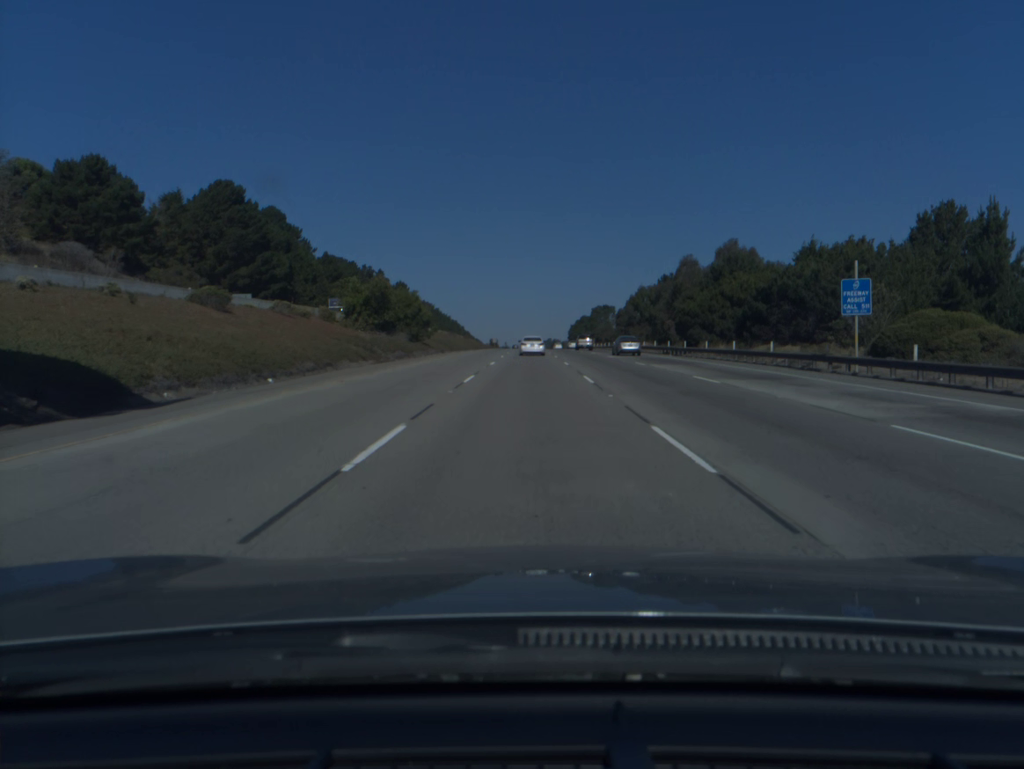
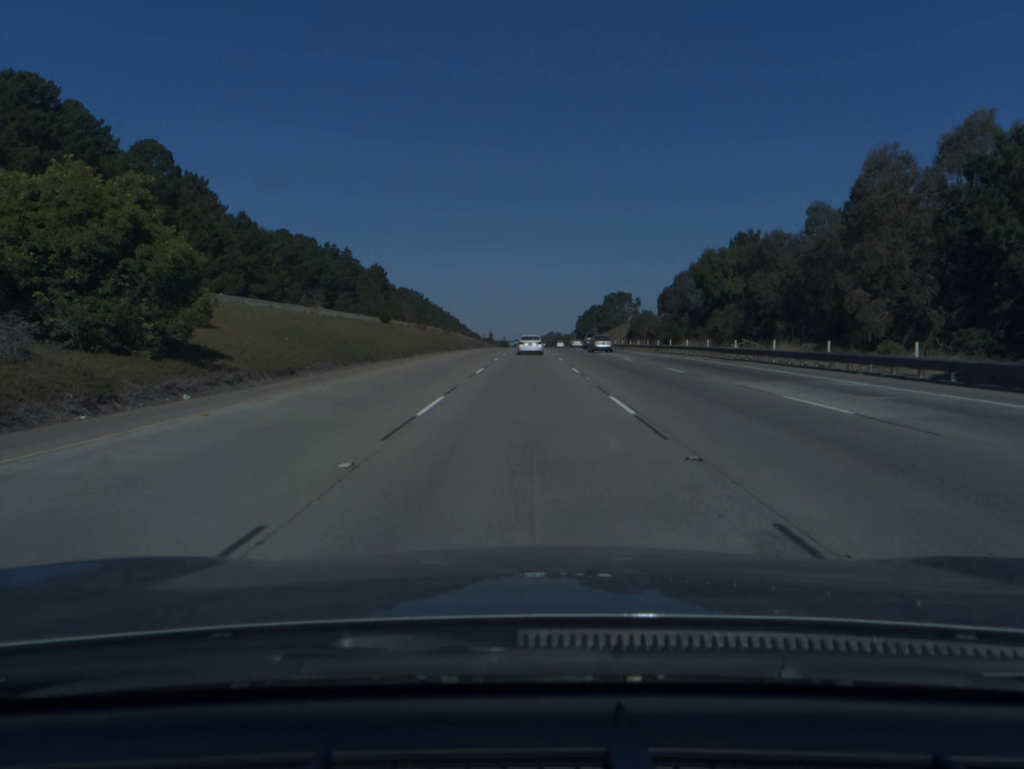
(0.0, +53.1) m; 0°
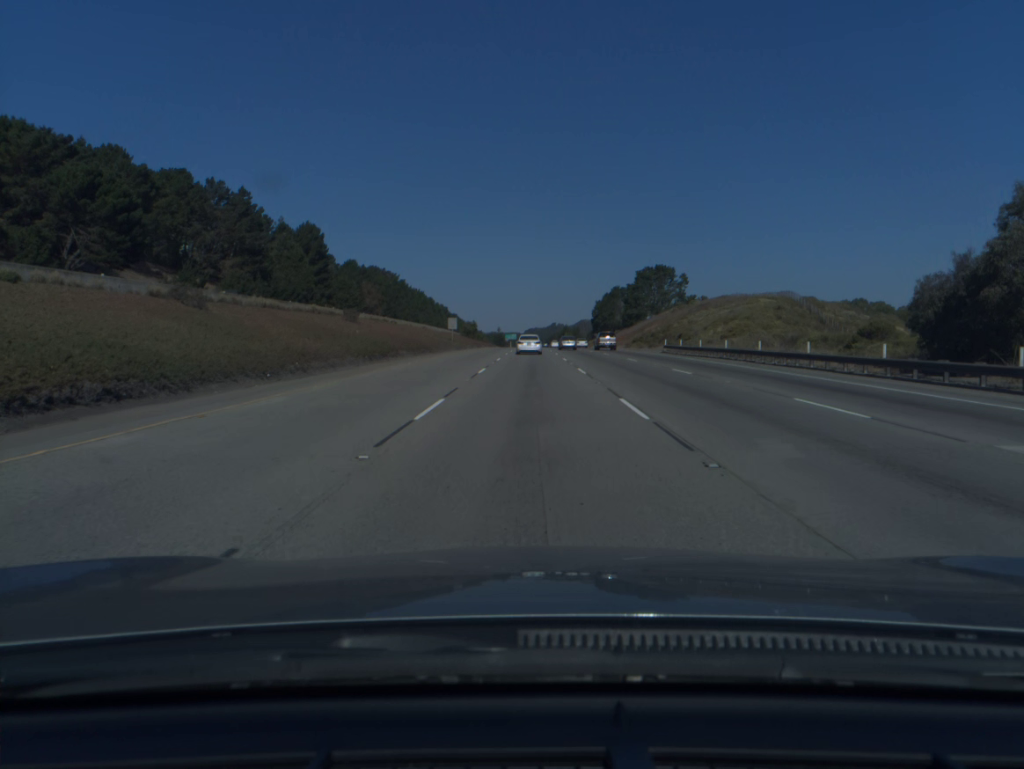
(-0.2, +88.1) m; 0°
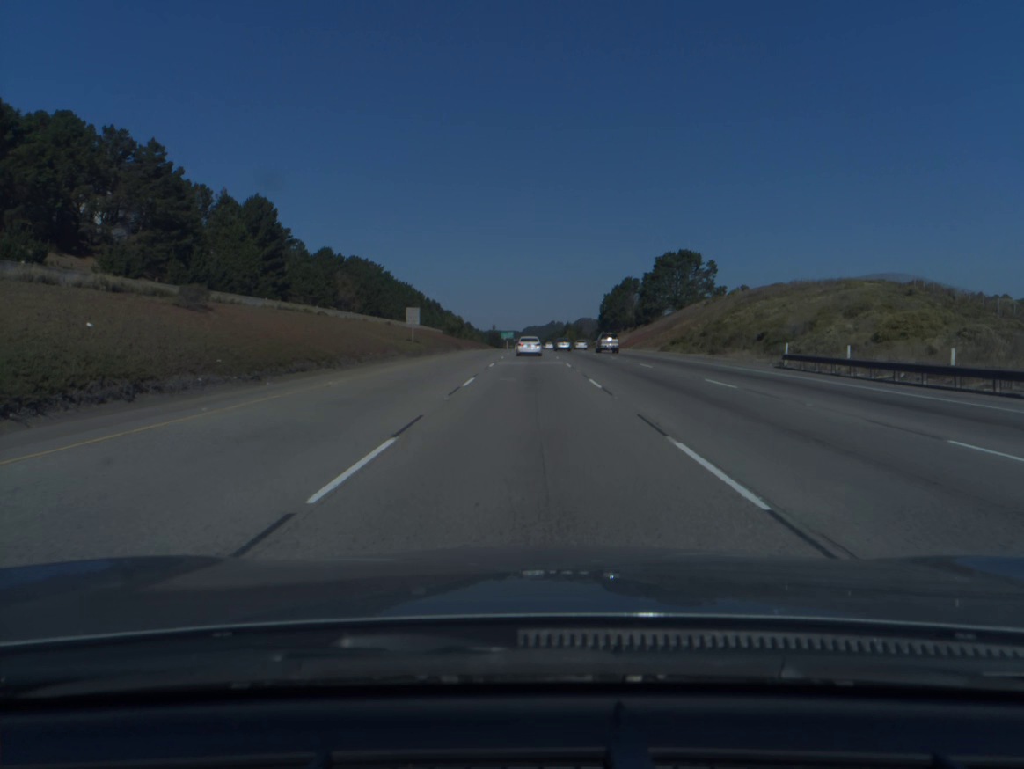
(0.0, +35.4) m; 0°
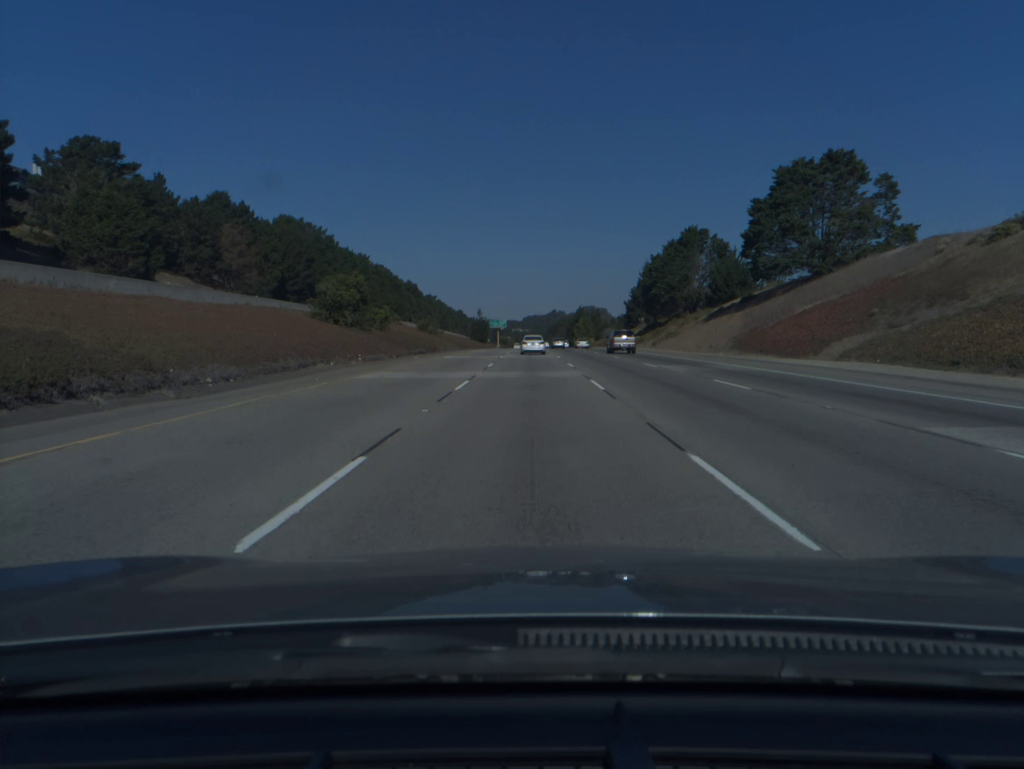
(0.0, +89.1) m; 0°
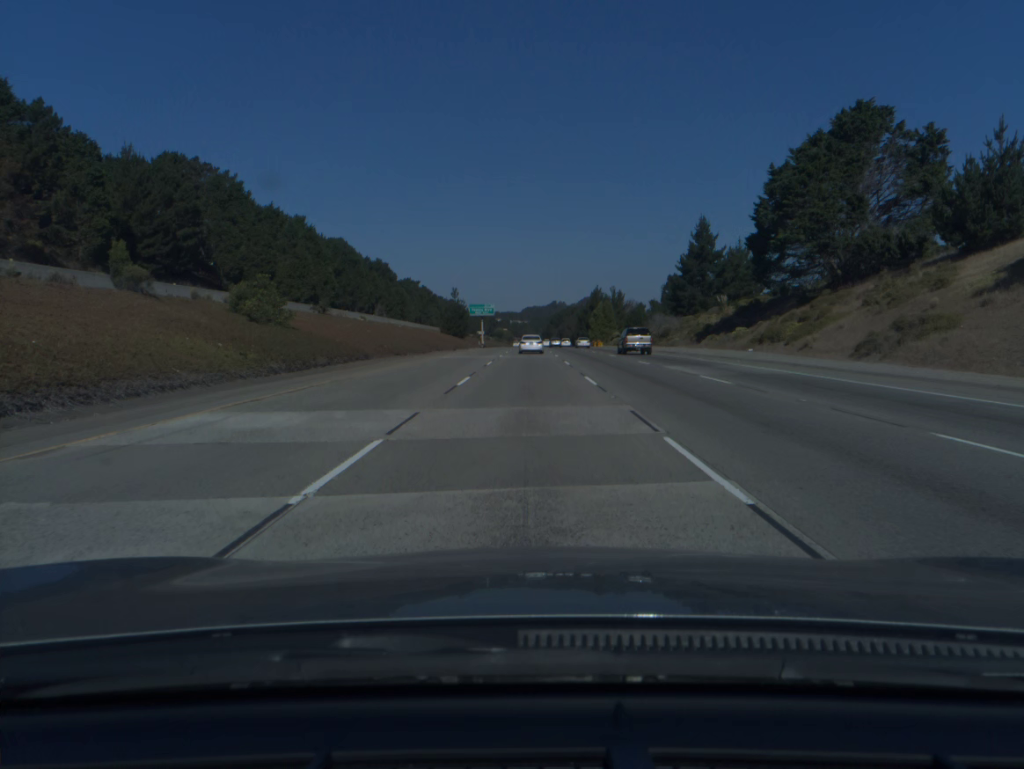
(0.0, +71.8) m; 0°
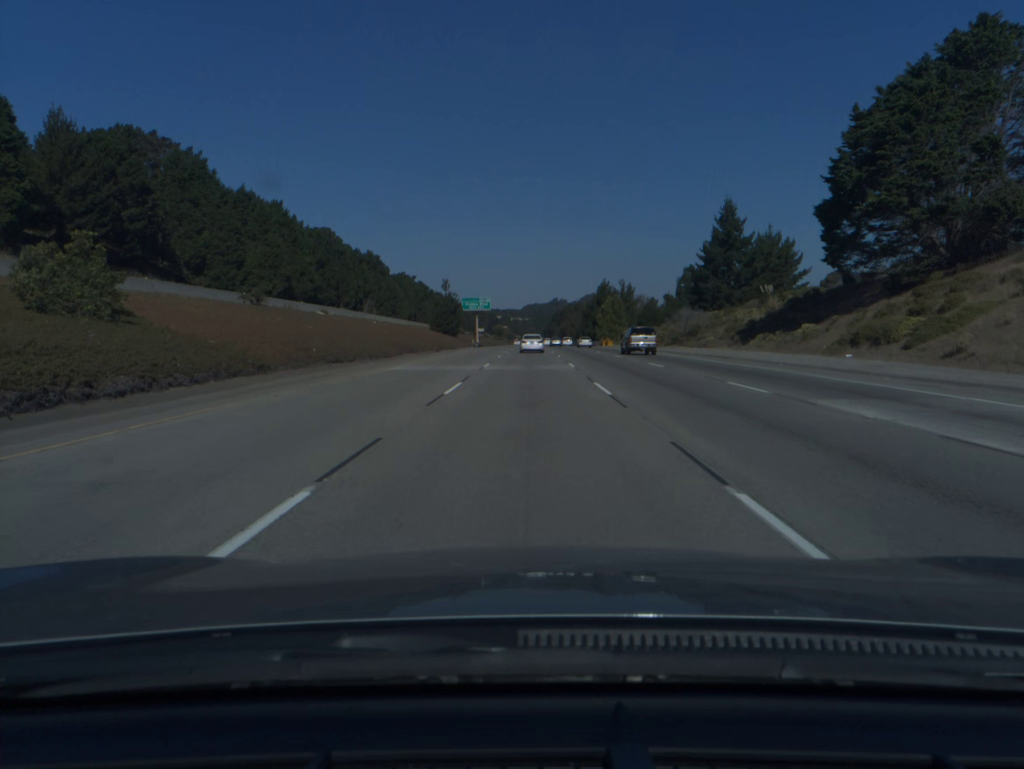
(0.0, +18.0) m; 0°
